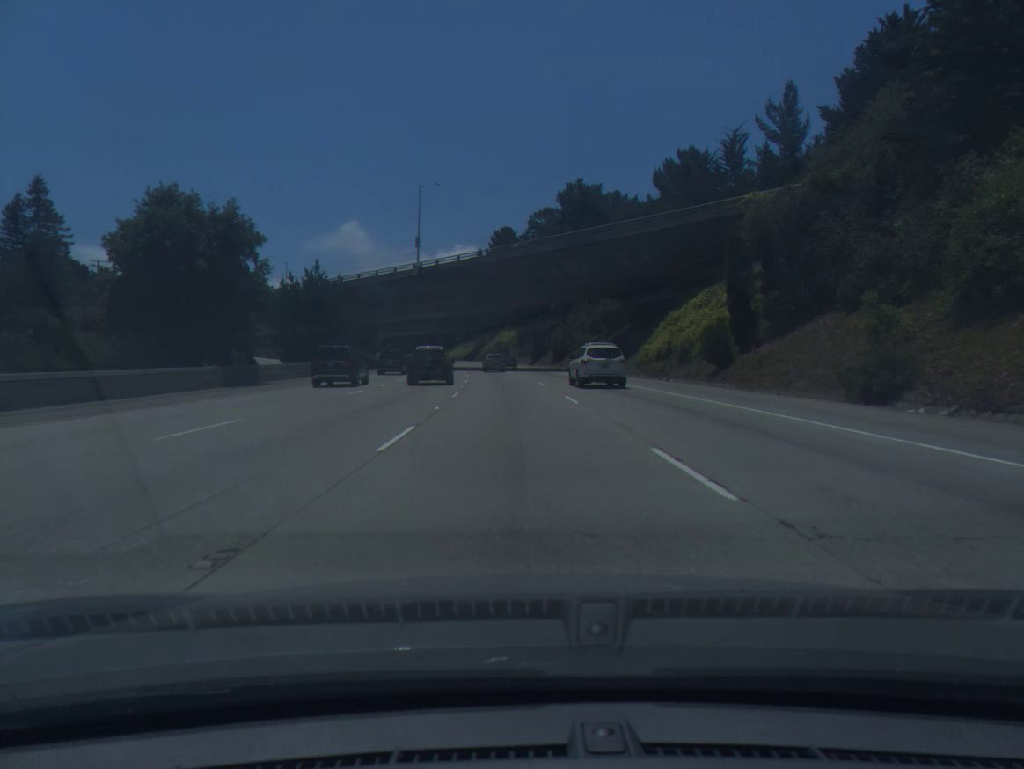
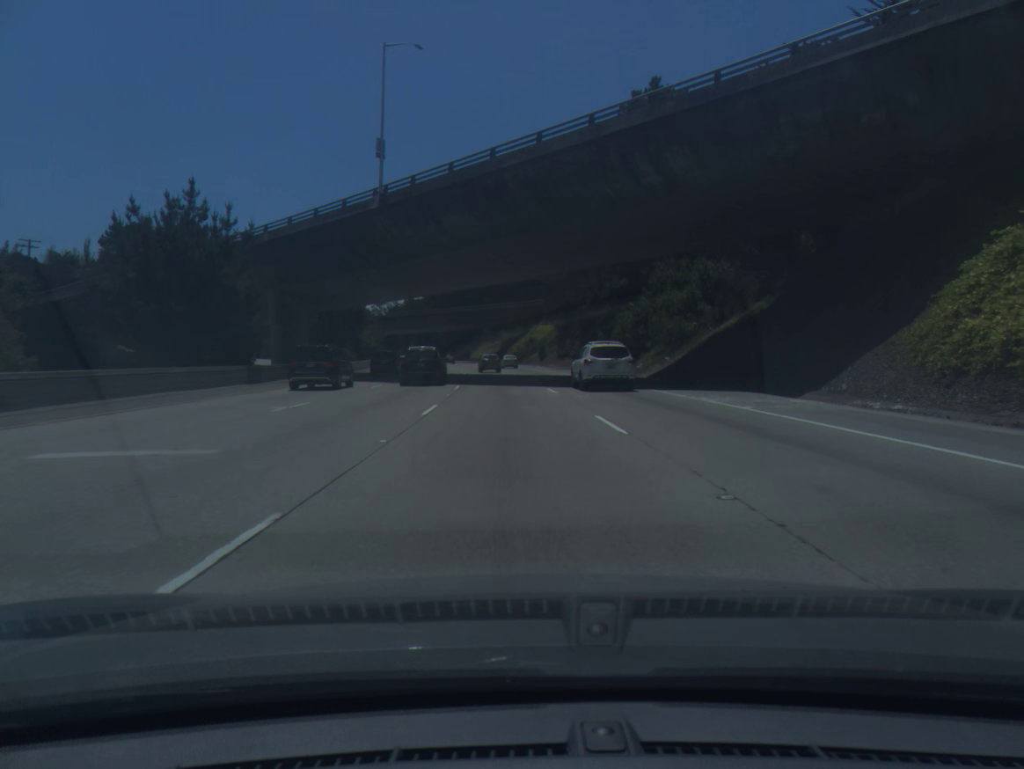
(-0.7, +37.4) m; -2°
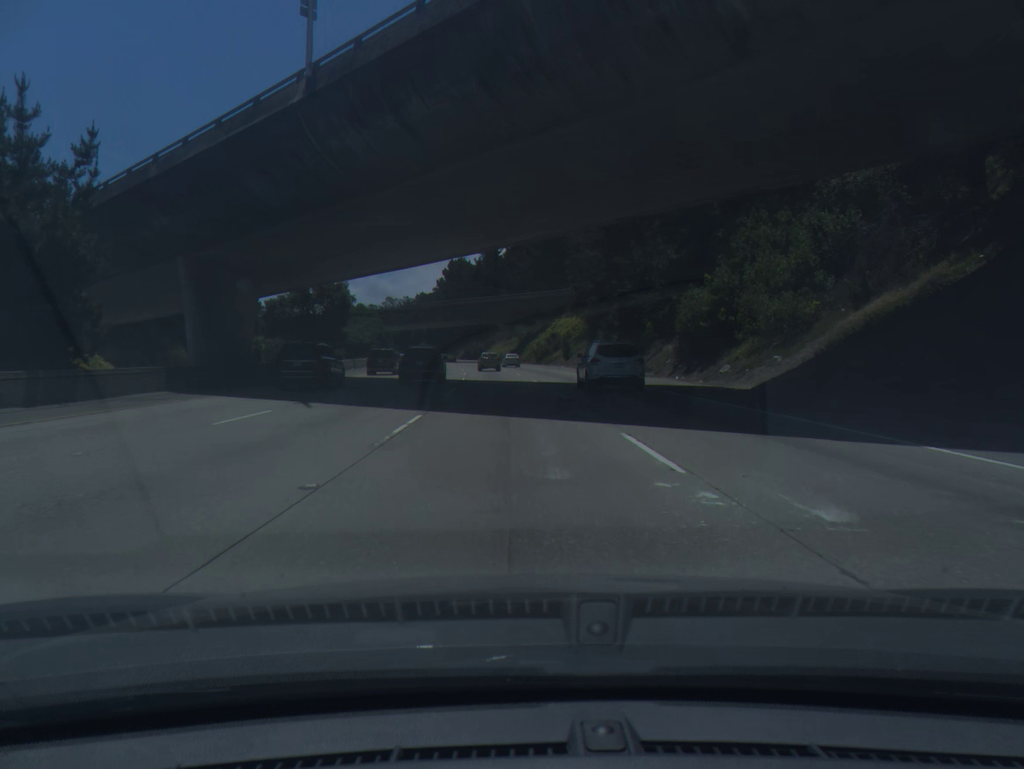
(-0.2, +18.6) m; -1°
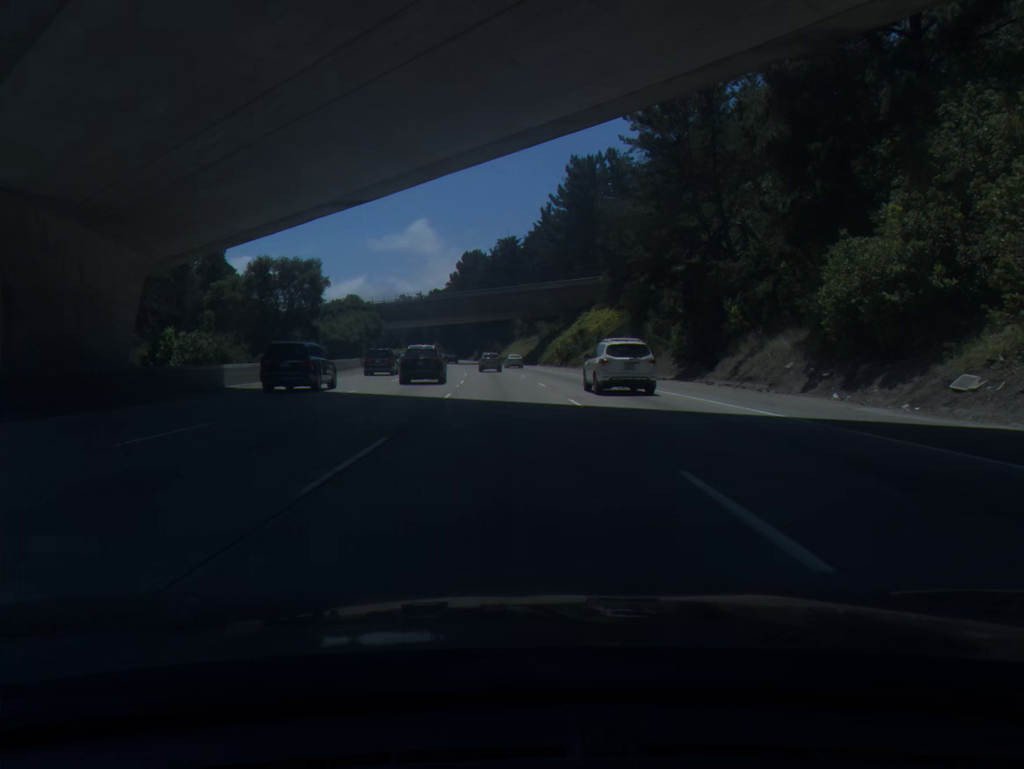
(-0.2, +18.5) m; -1°
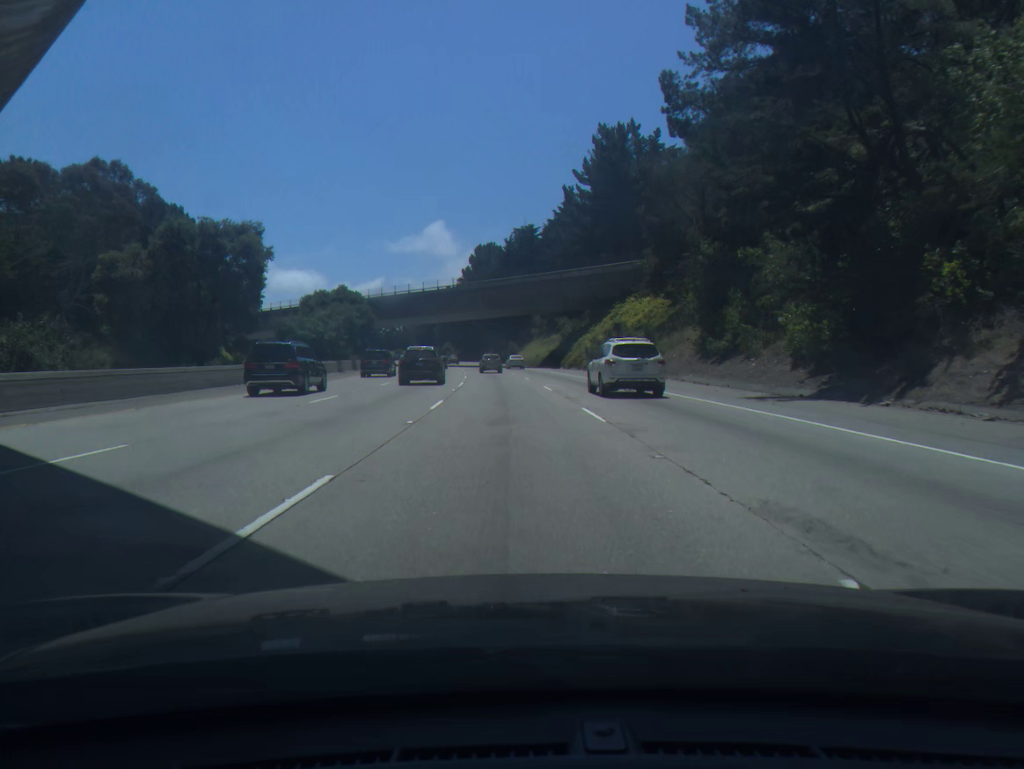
(-0.2, +18.4) m; -1°
